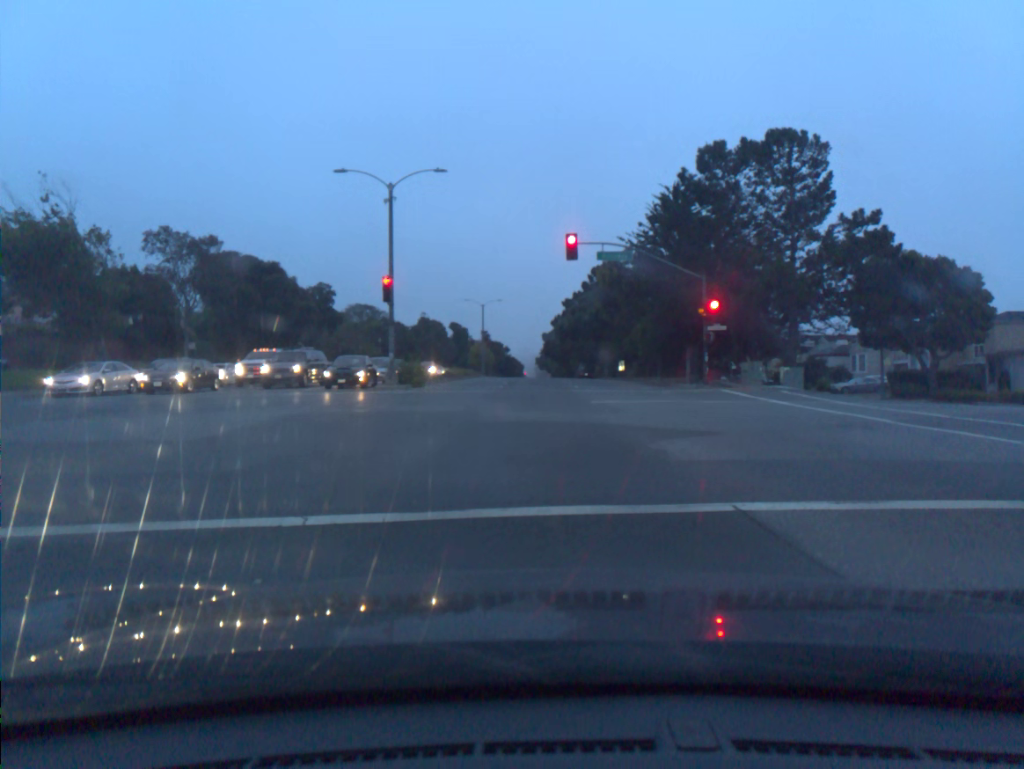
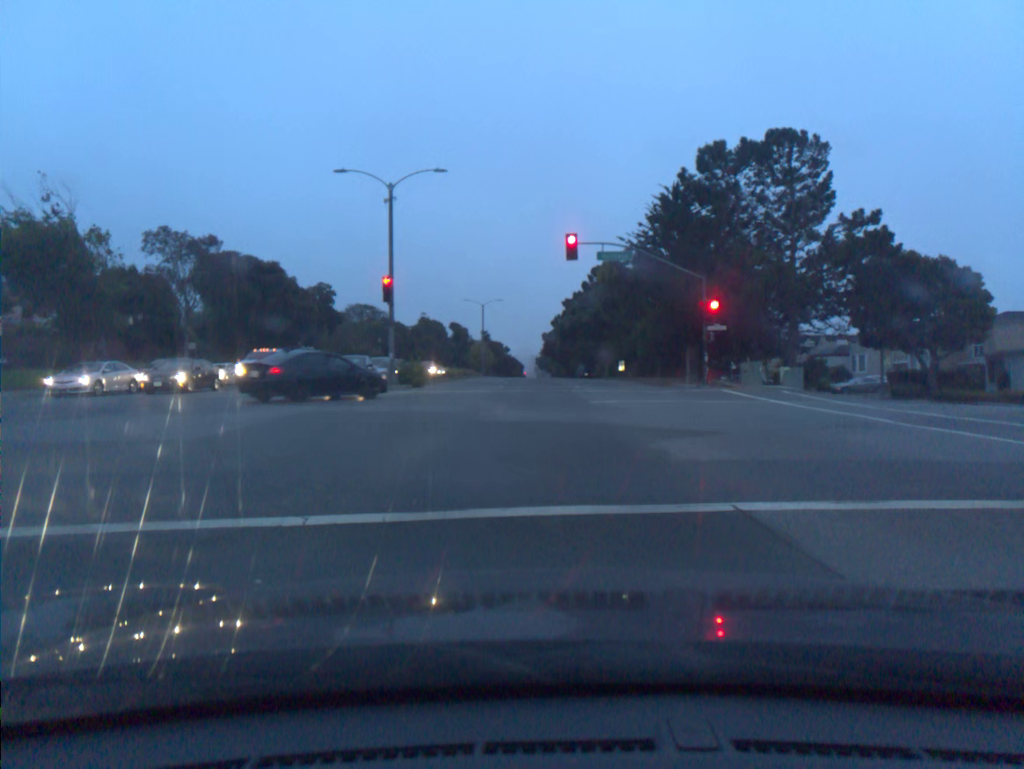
(0.0, 0.0) m; 0°
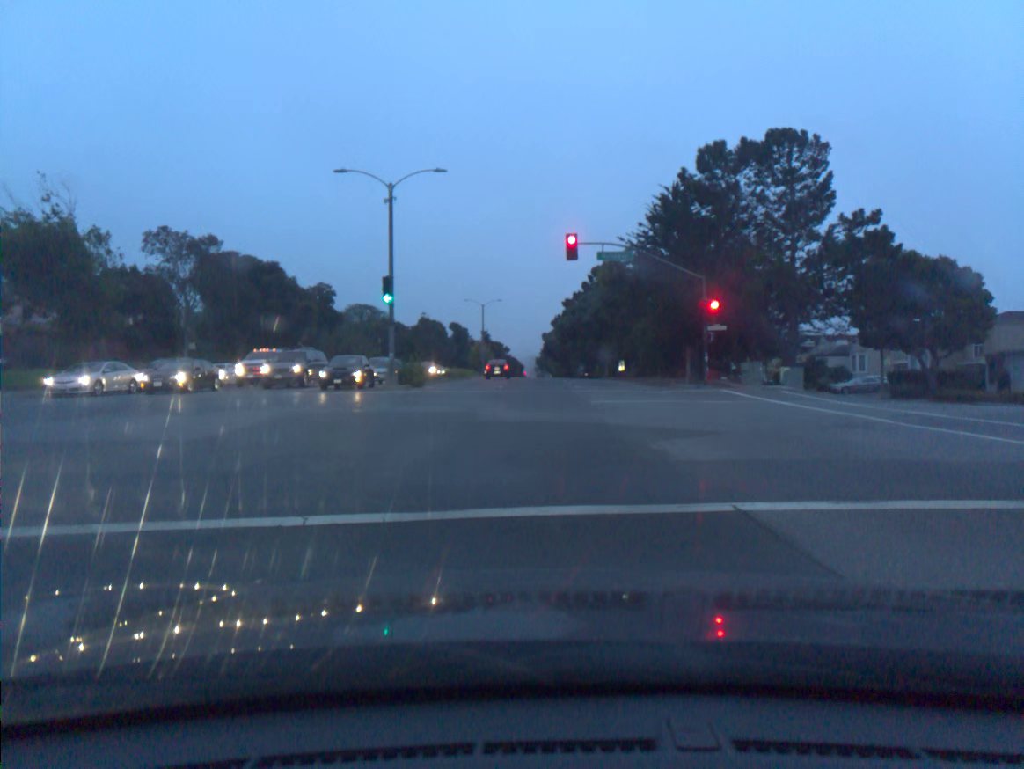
(0.0, 0.0) m; 0°
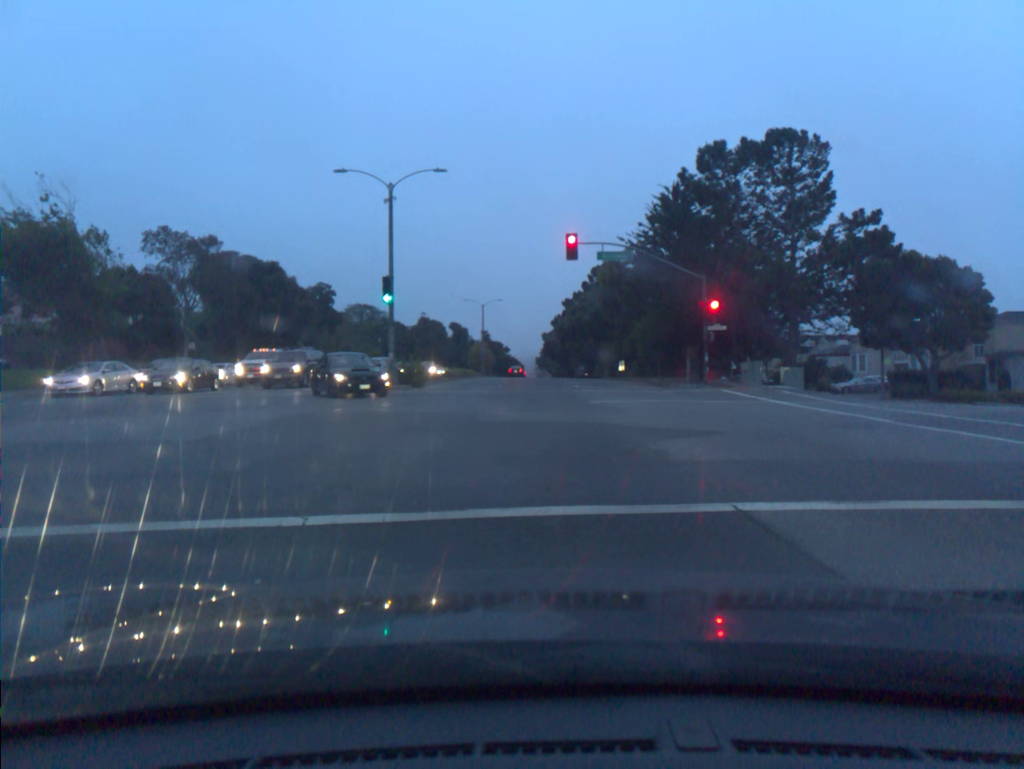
(0.0, 0.0) m; 0°
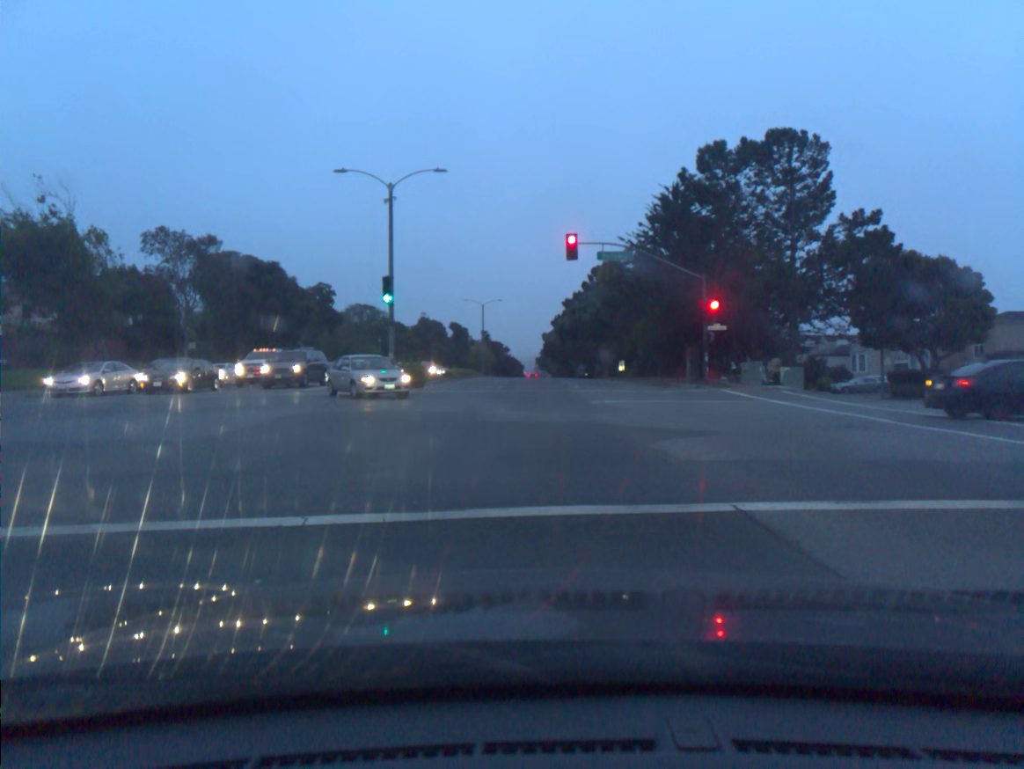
(0.0, 0.0) m; 0°
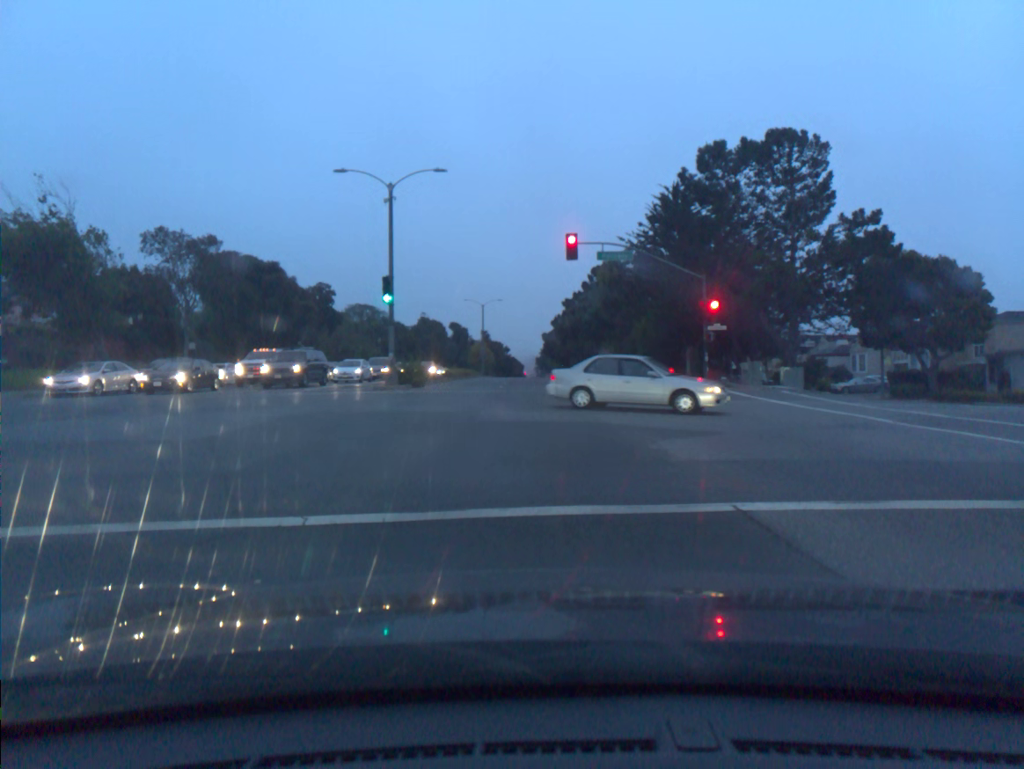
(0.0, 0.0) m; 0°
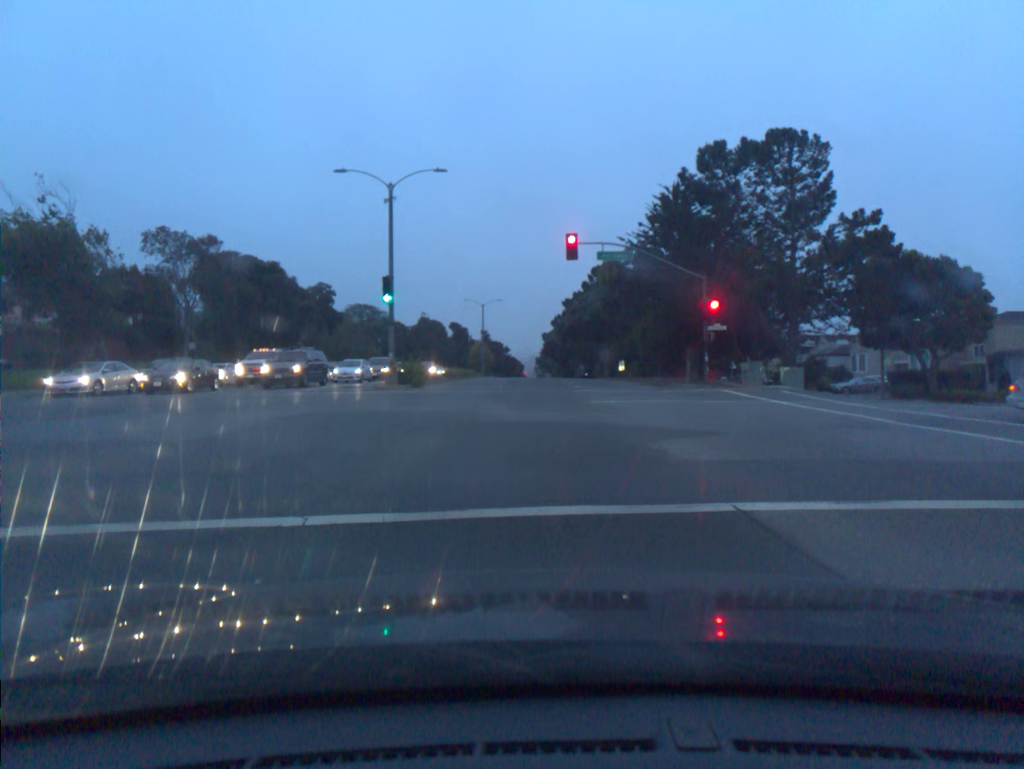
(0.0, 0.0) m; 0°
